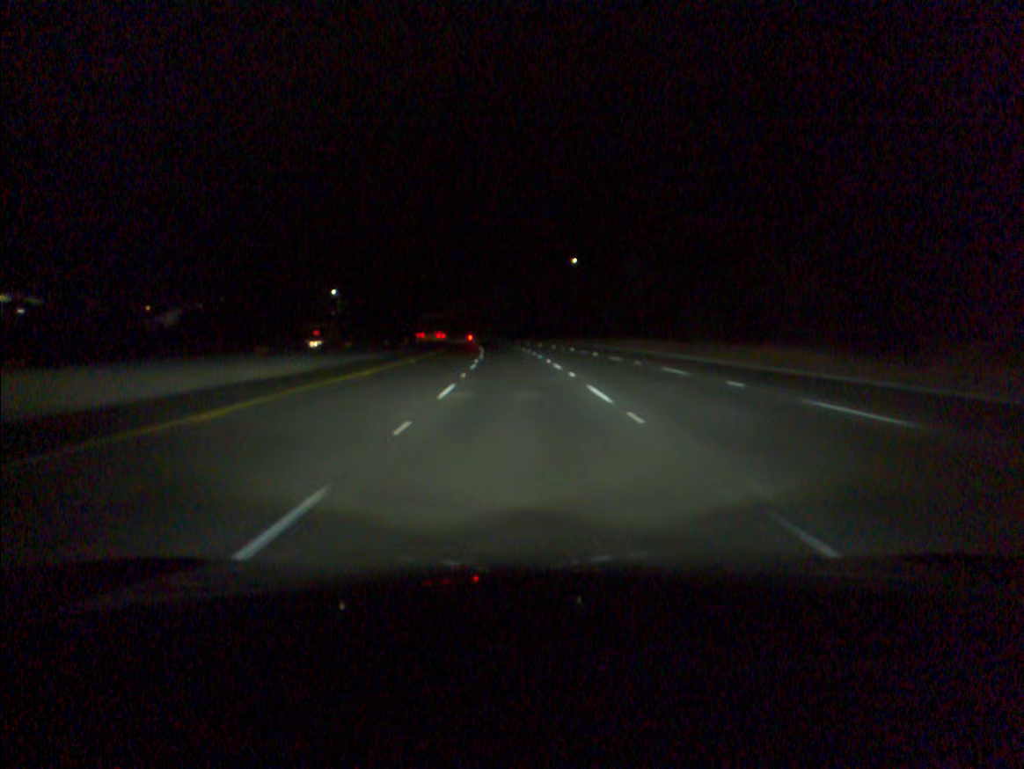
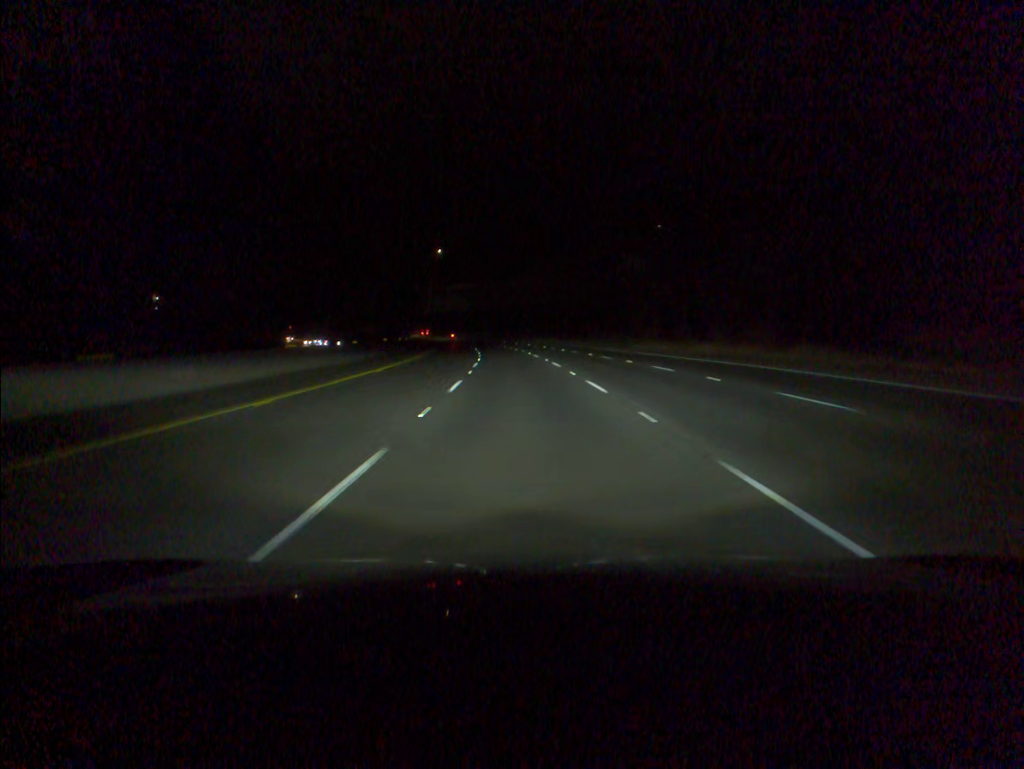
(-2.0, +70.3) m; -3°
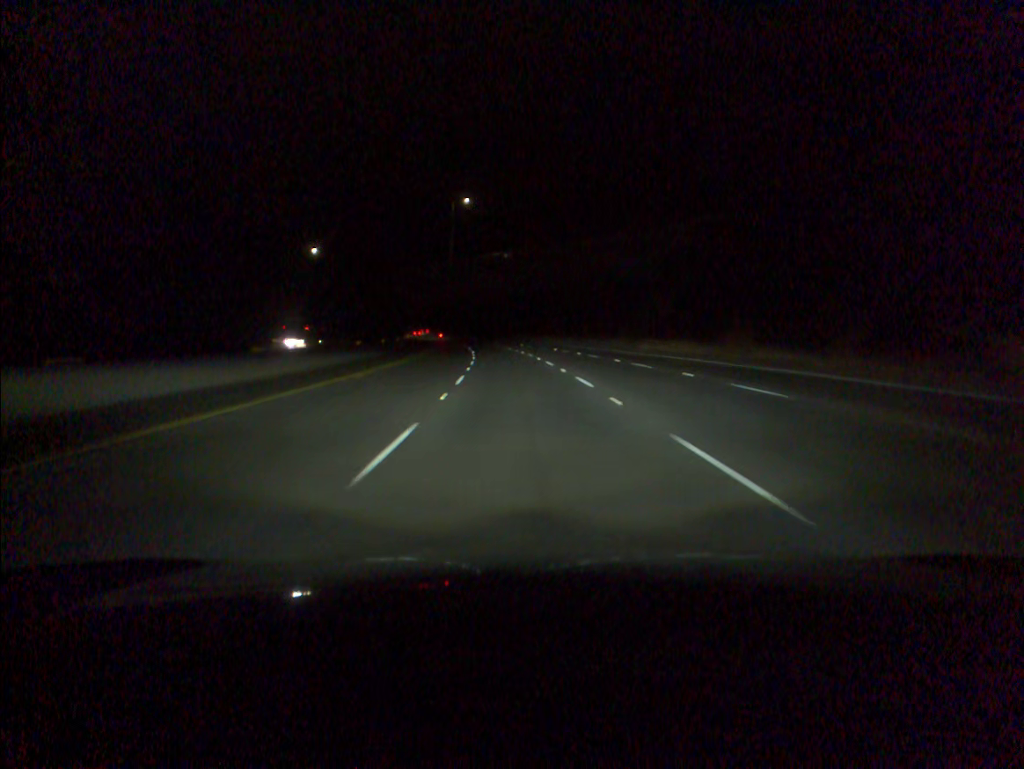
(-2.4, +70.1) m; -4°
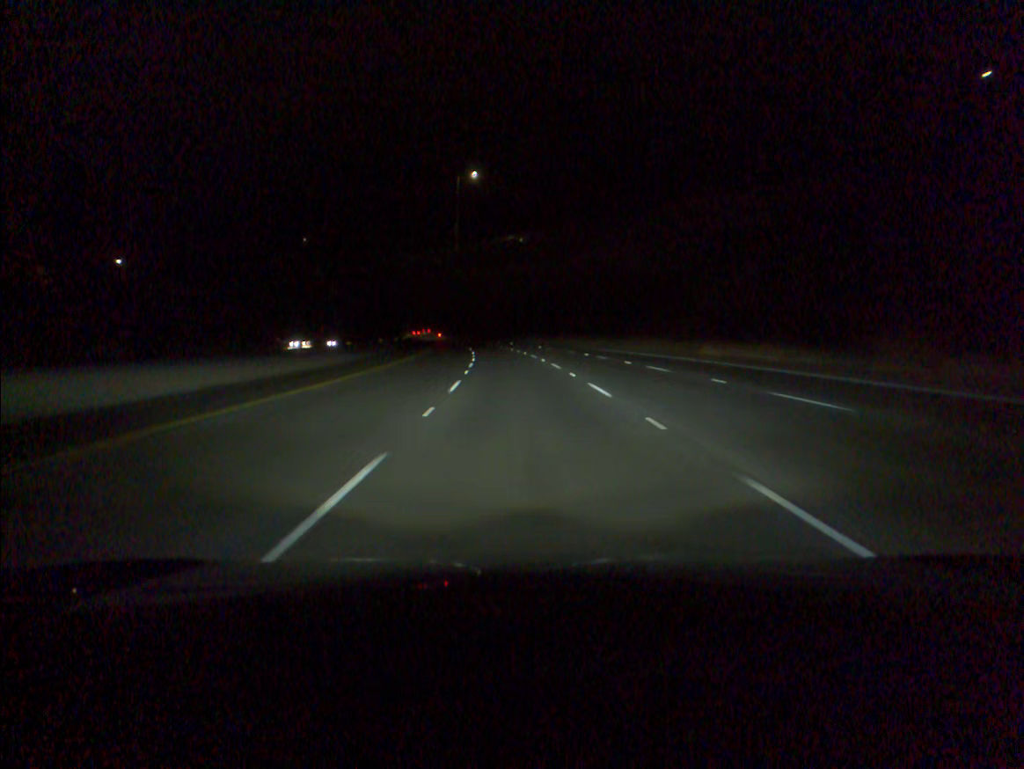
(-0.2, +17.5) m; -1°
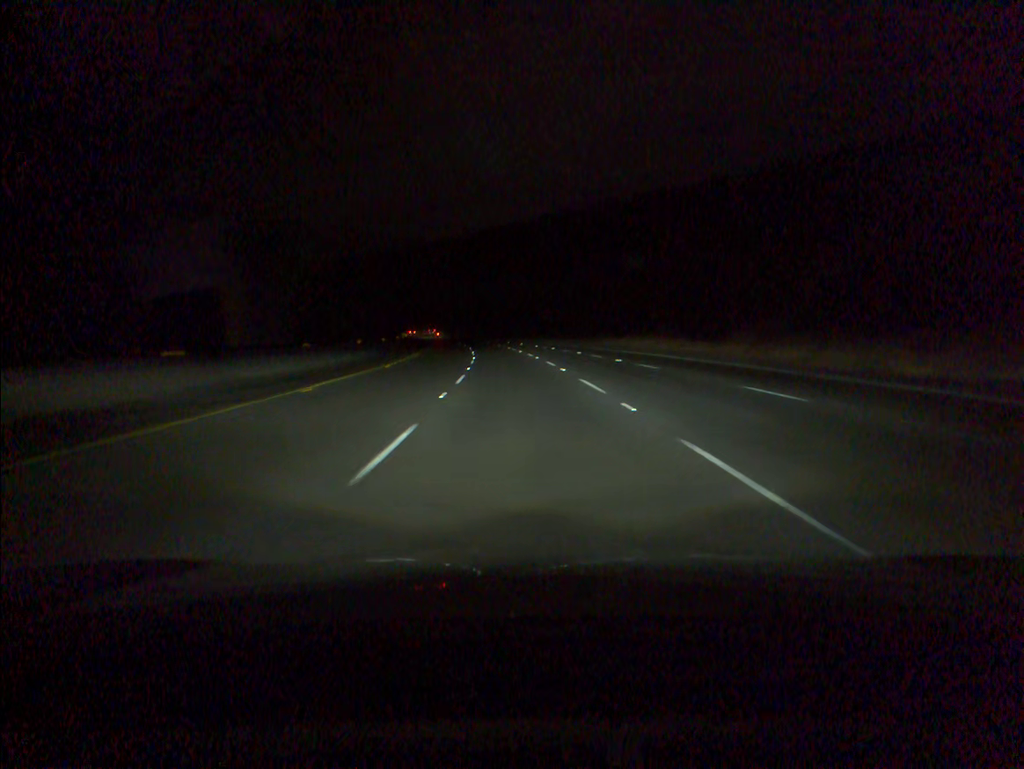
(-2.9, +69.8) m; -5°
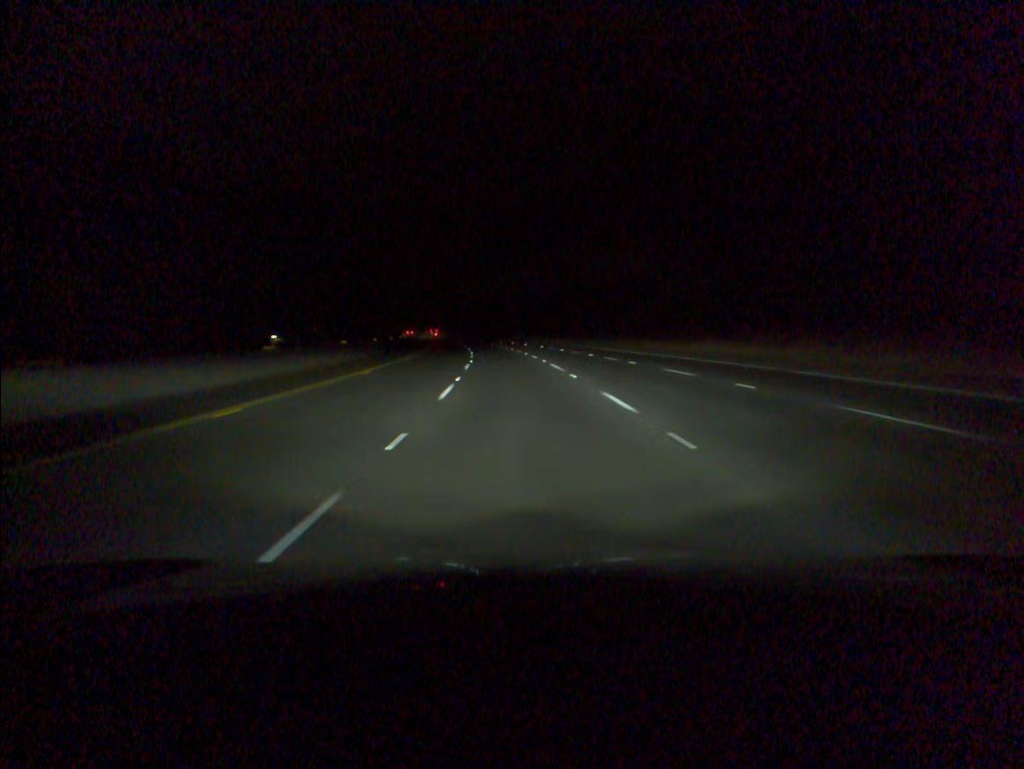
(-0.7, +35.0) m; -2°
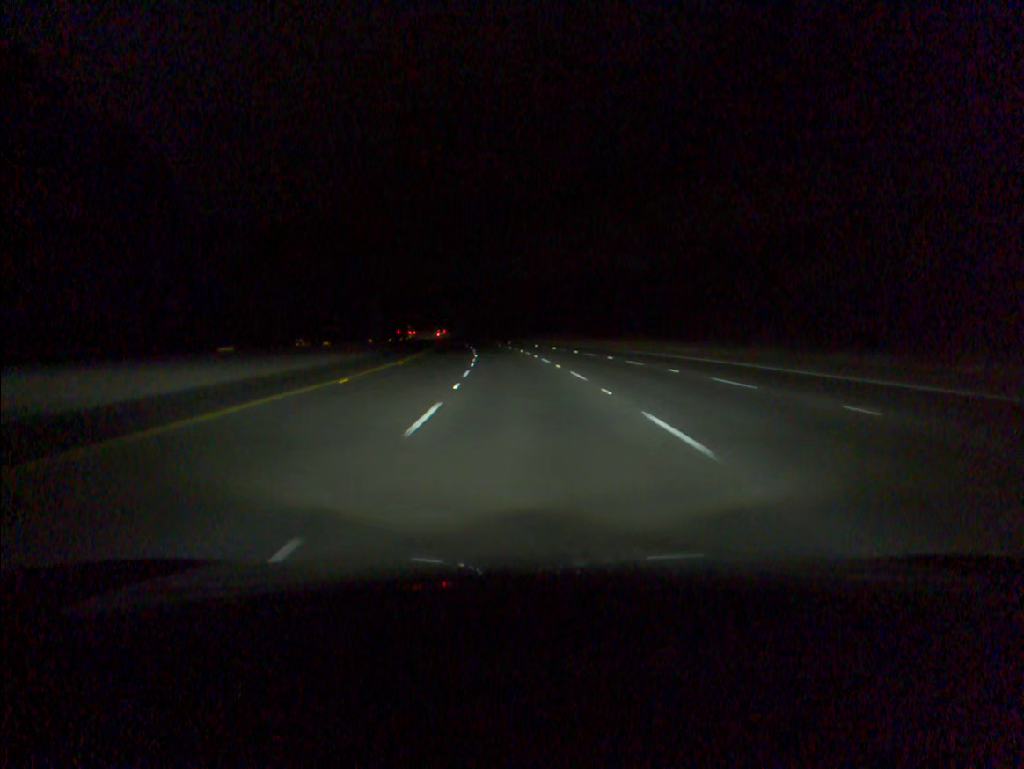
(-0.8, +34.9) m; -3°
